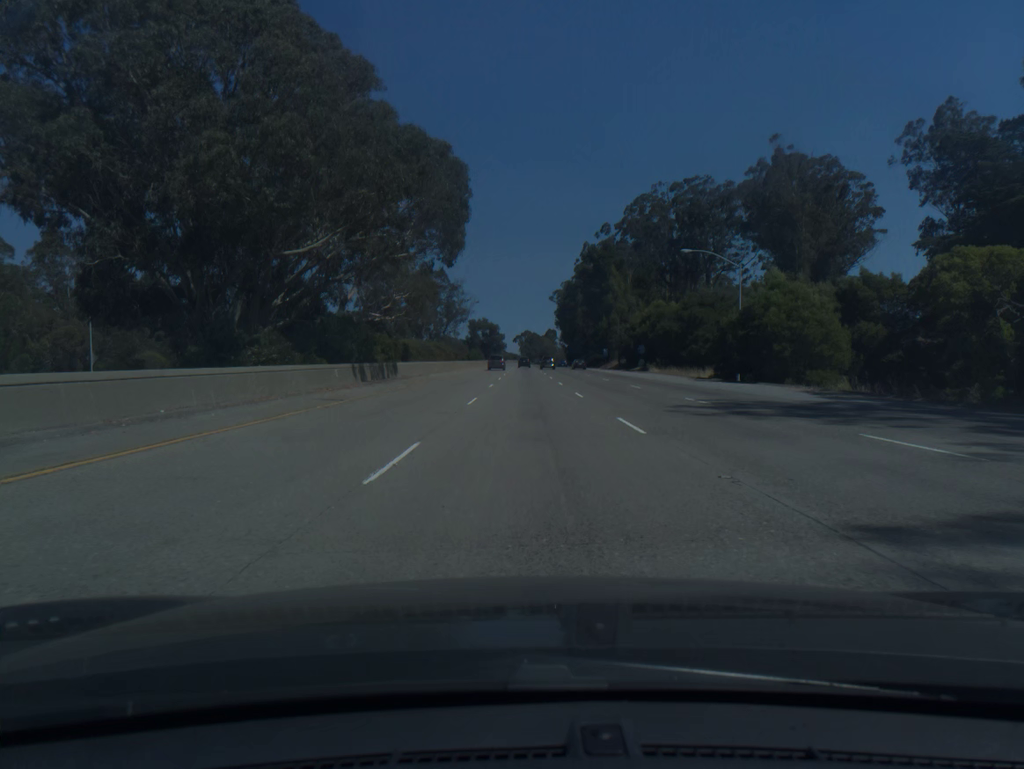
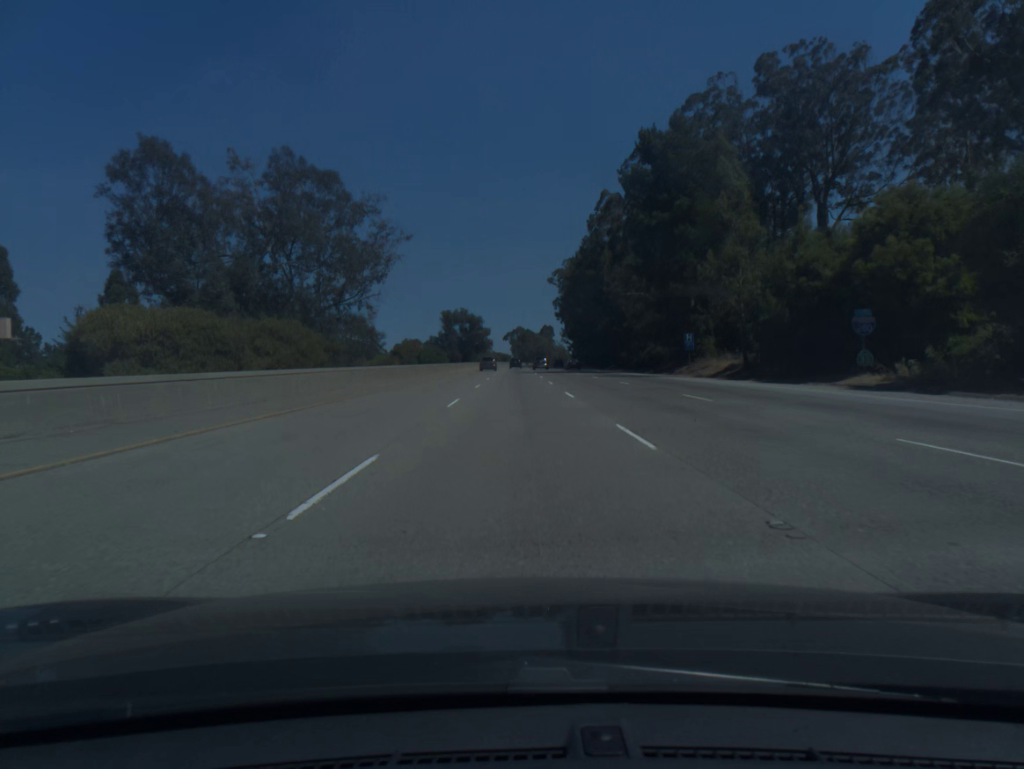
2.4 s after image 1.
(+0.4, +75.4) m; 0°
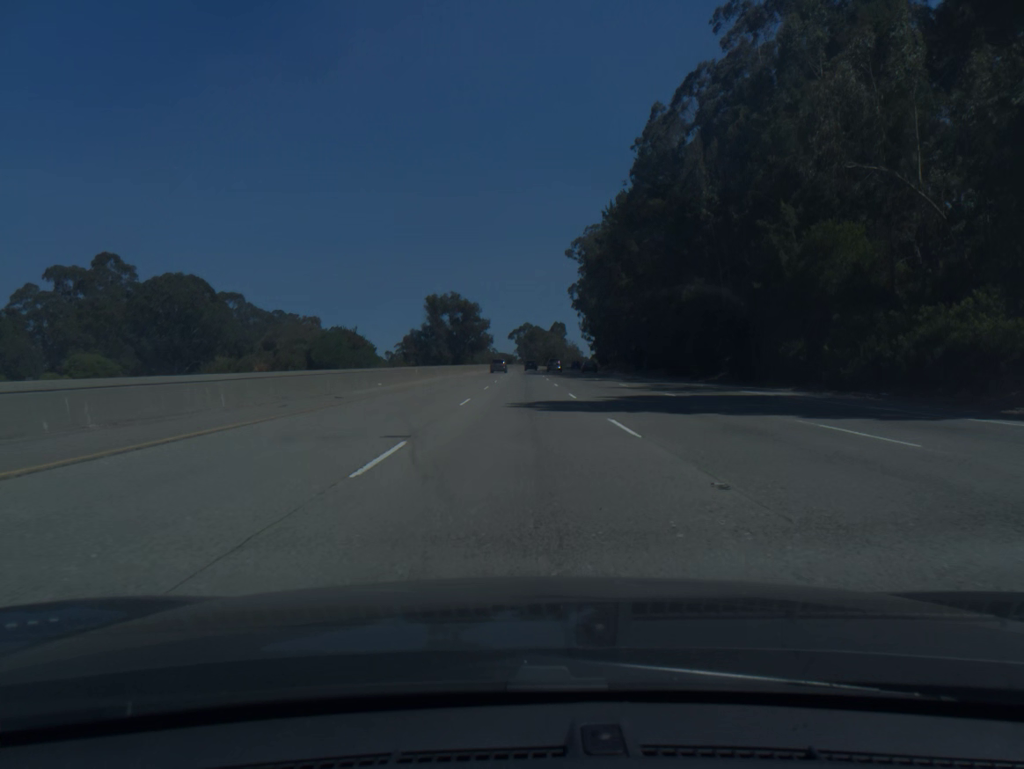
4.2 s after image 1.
(-0.3, +56.4) m; 0°
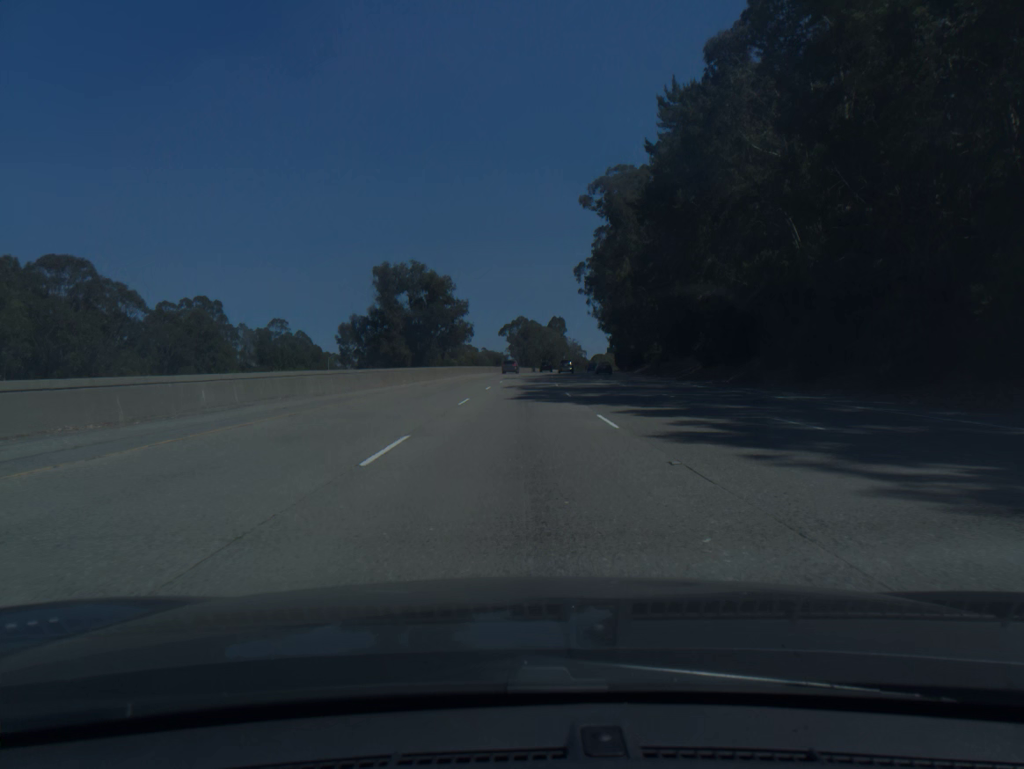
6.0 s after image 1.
(+0.2, +56.4) m; 0°
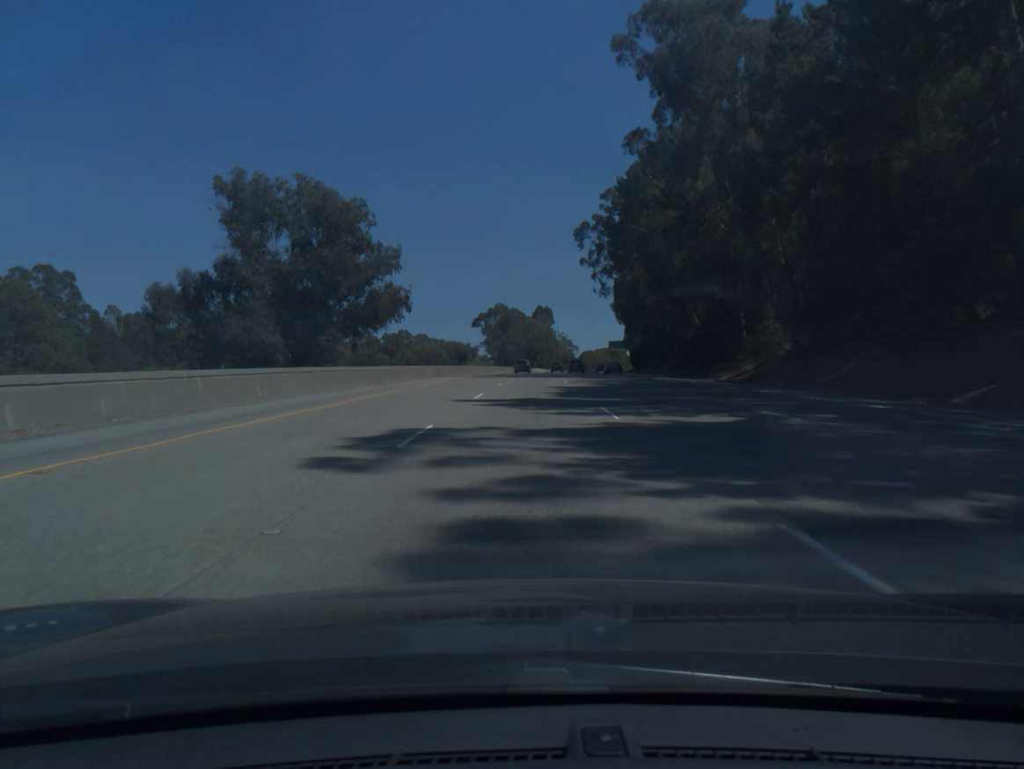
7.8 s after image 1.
(+0.5, +56.5) m; +1°
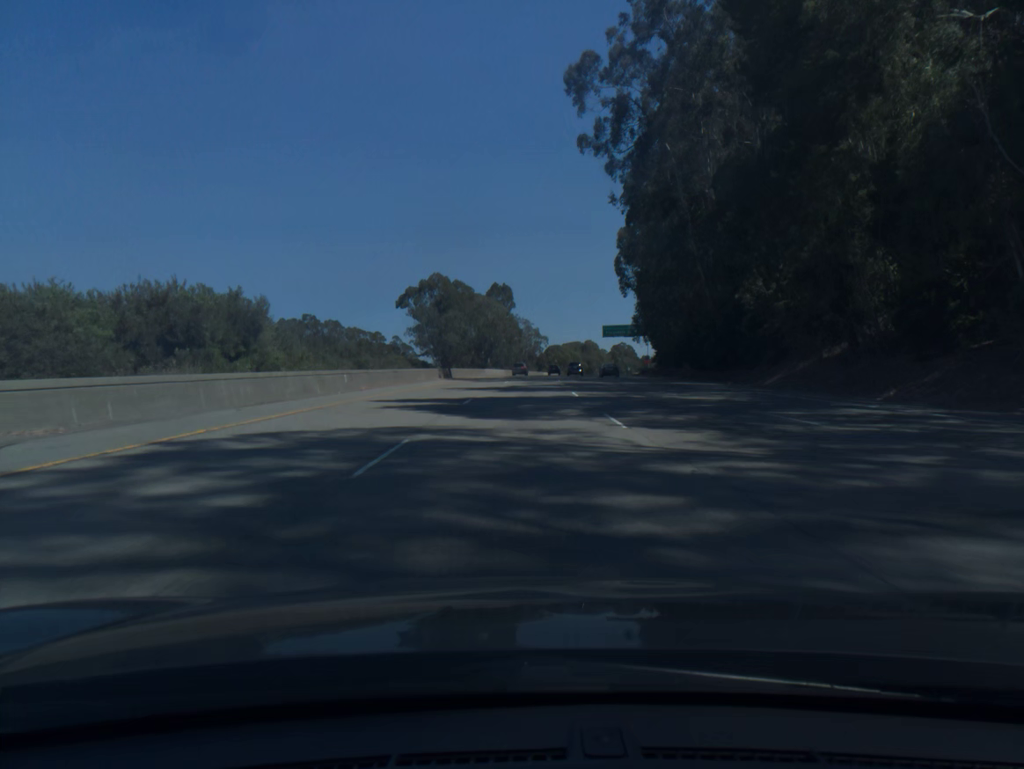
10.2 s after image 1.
(+2.2, +75.3) m; +3°
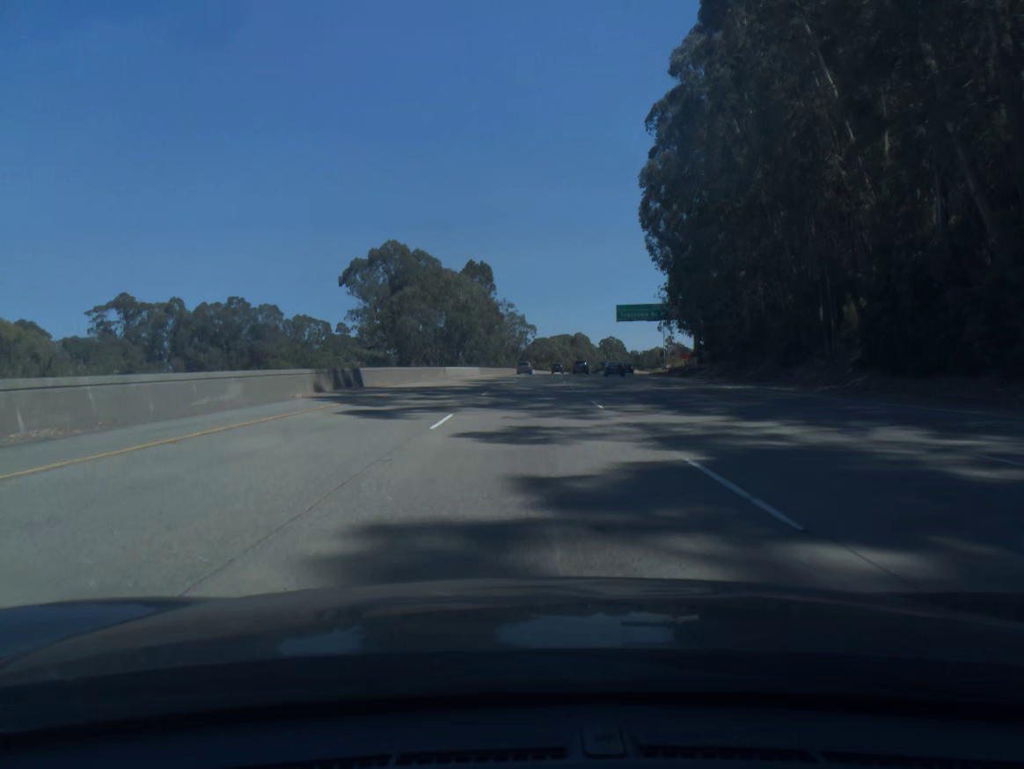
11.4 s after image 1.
(+0.3, +37.7) m; +1°
